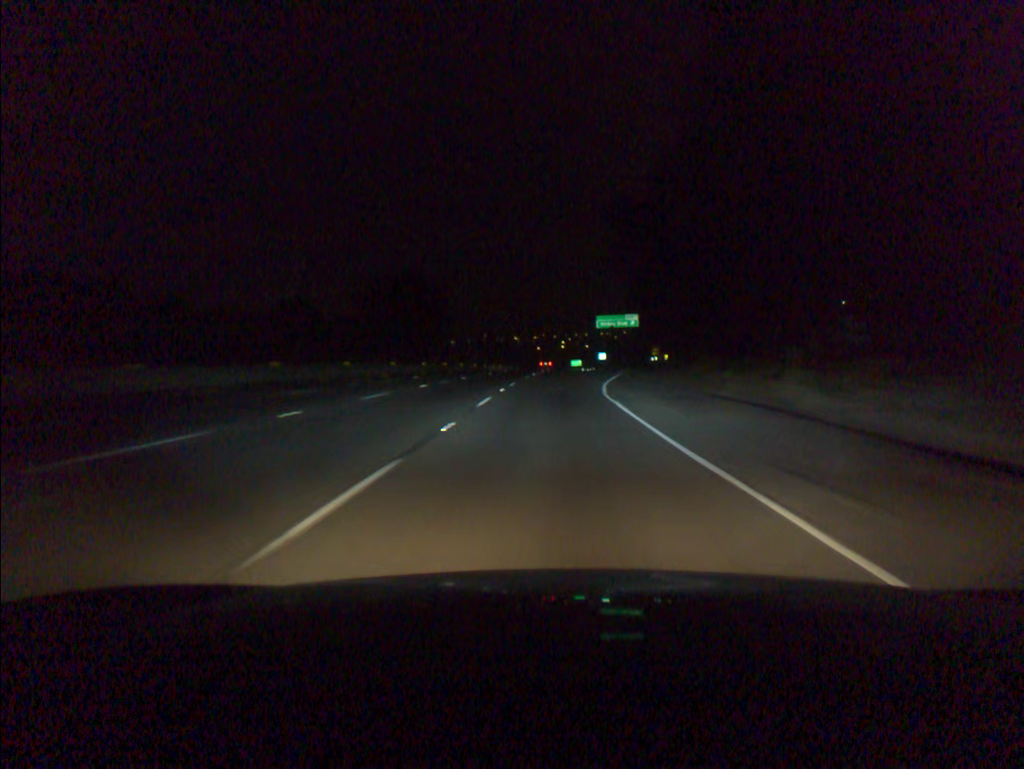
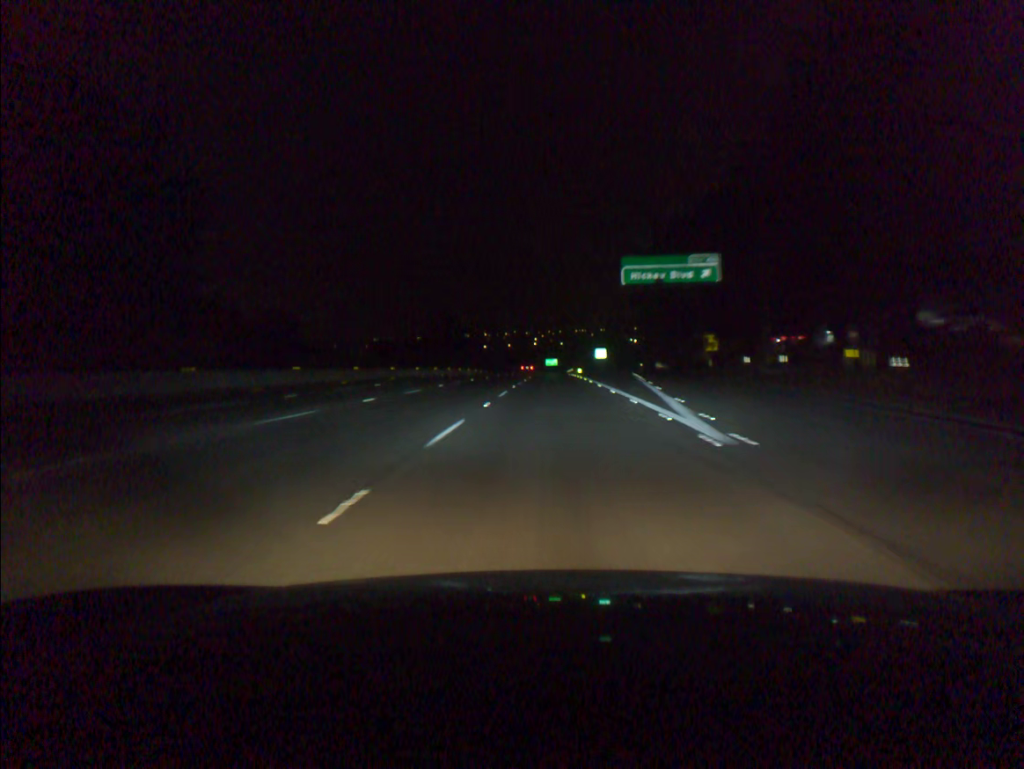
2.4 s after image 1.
(+1.4, +67.4) m; +2°
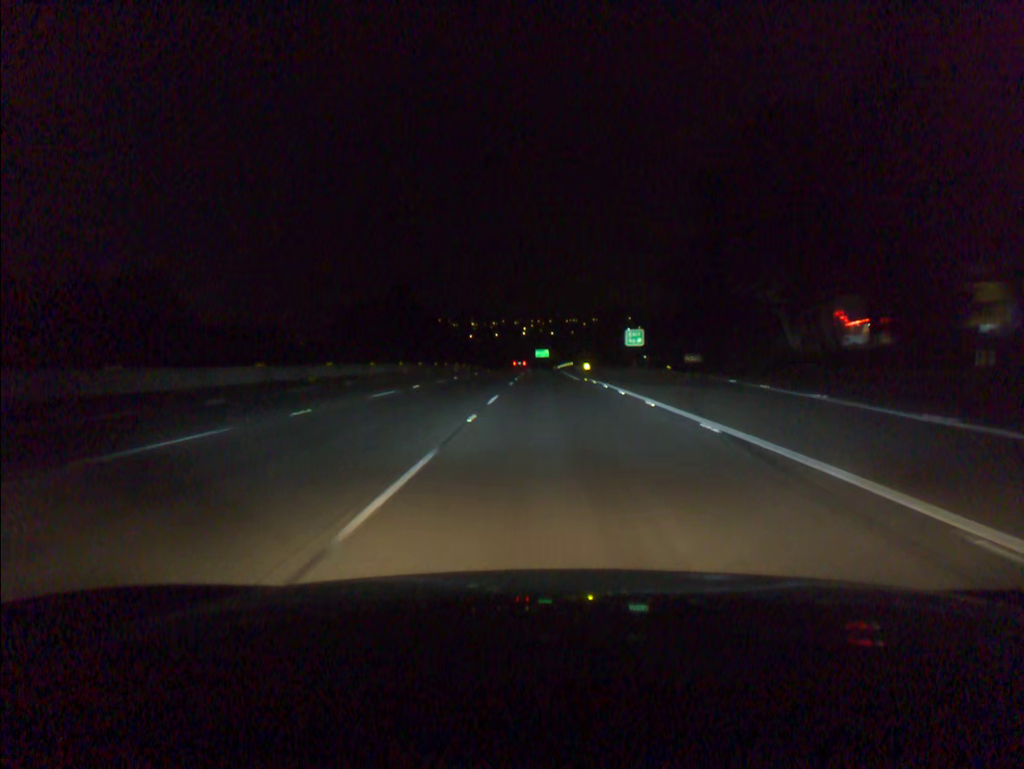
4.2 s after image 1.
(+0.3, +49.5) m; +1°
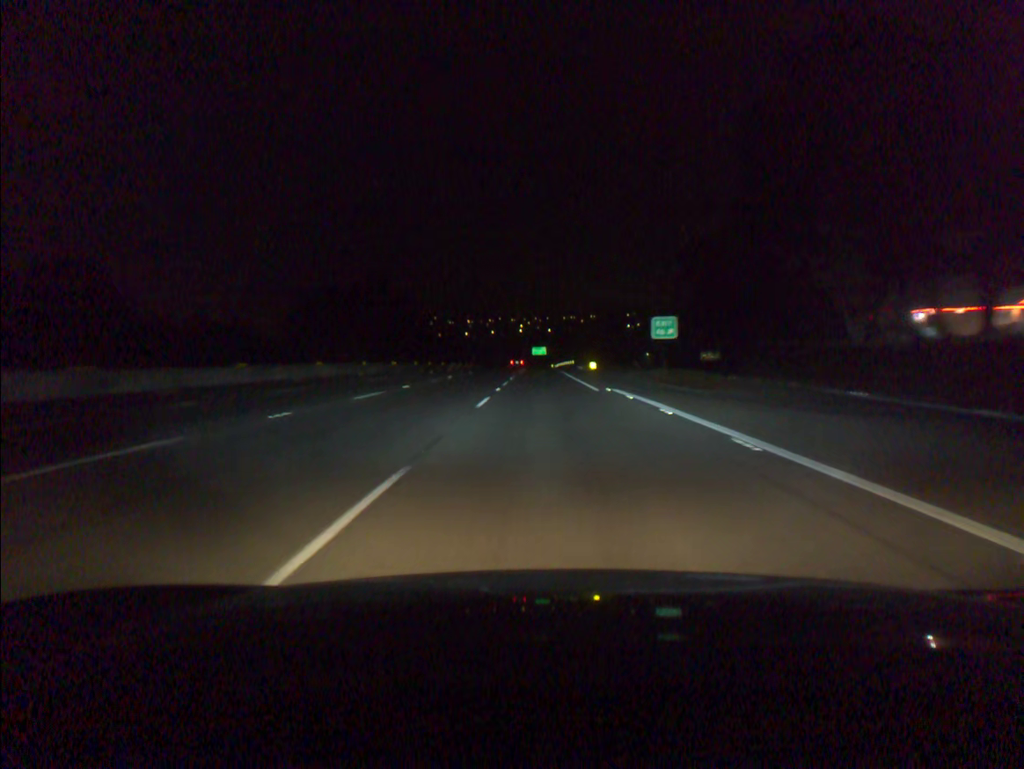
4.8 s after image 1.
(0.0, +16.3) m; 0°
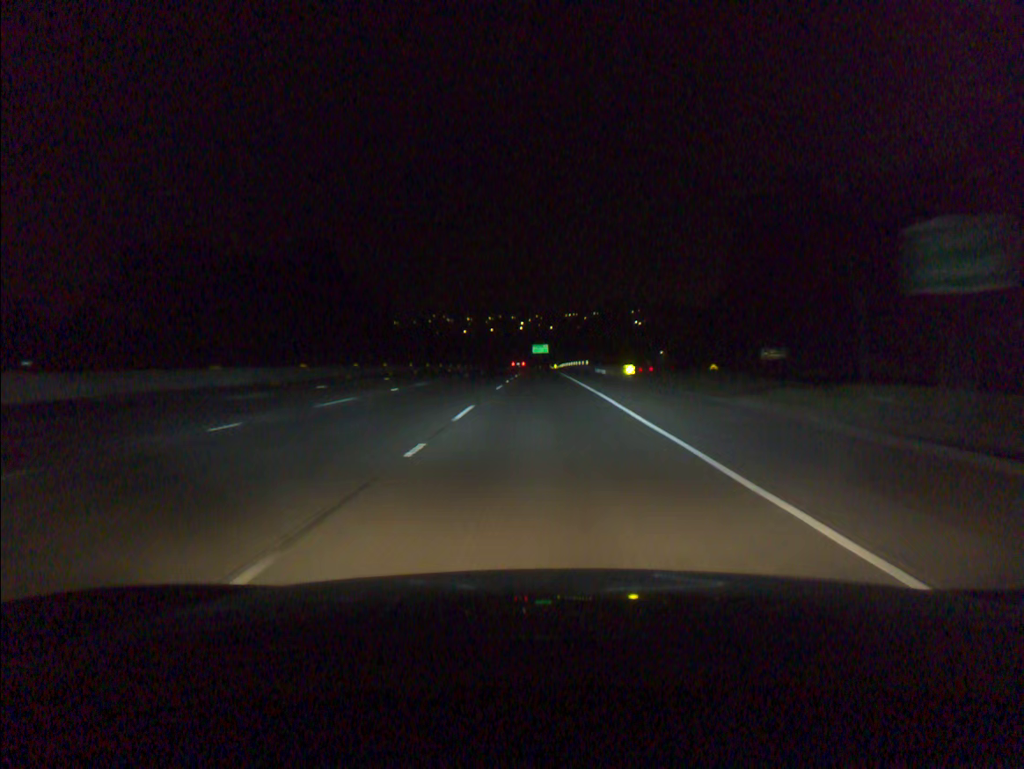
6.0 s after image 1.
(0.0, +32.5) m; 0°
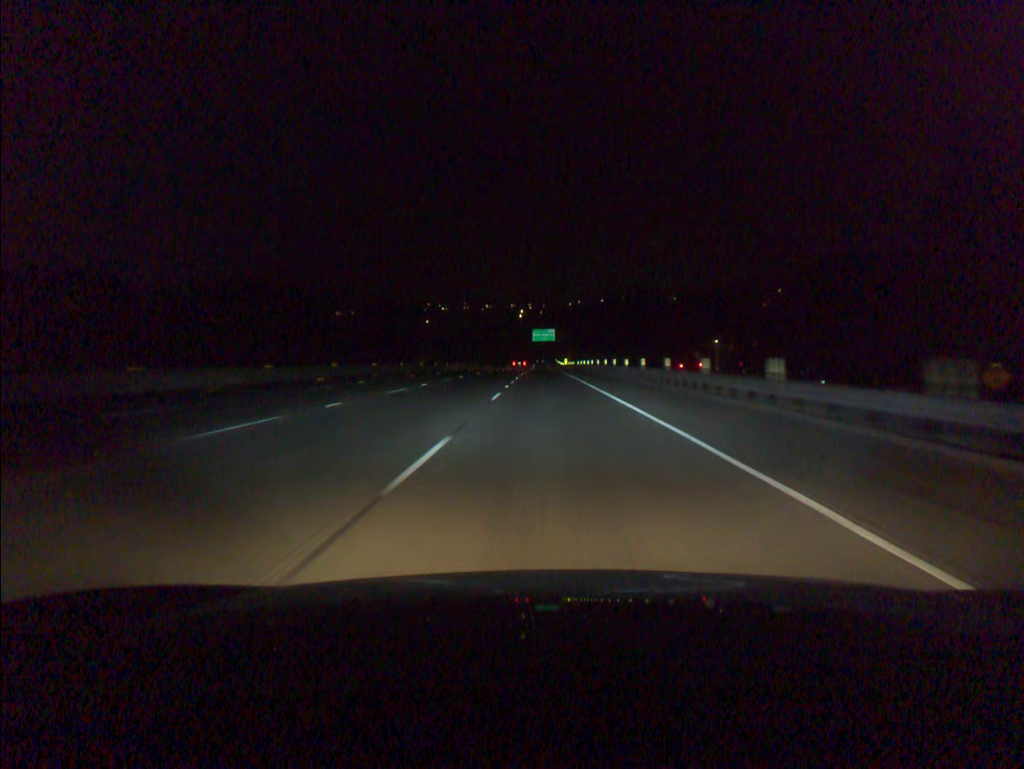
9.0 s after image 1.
(-0.4, +80.6) m; 0°
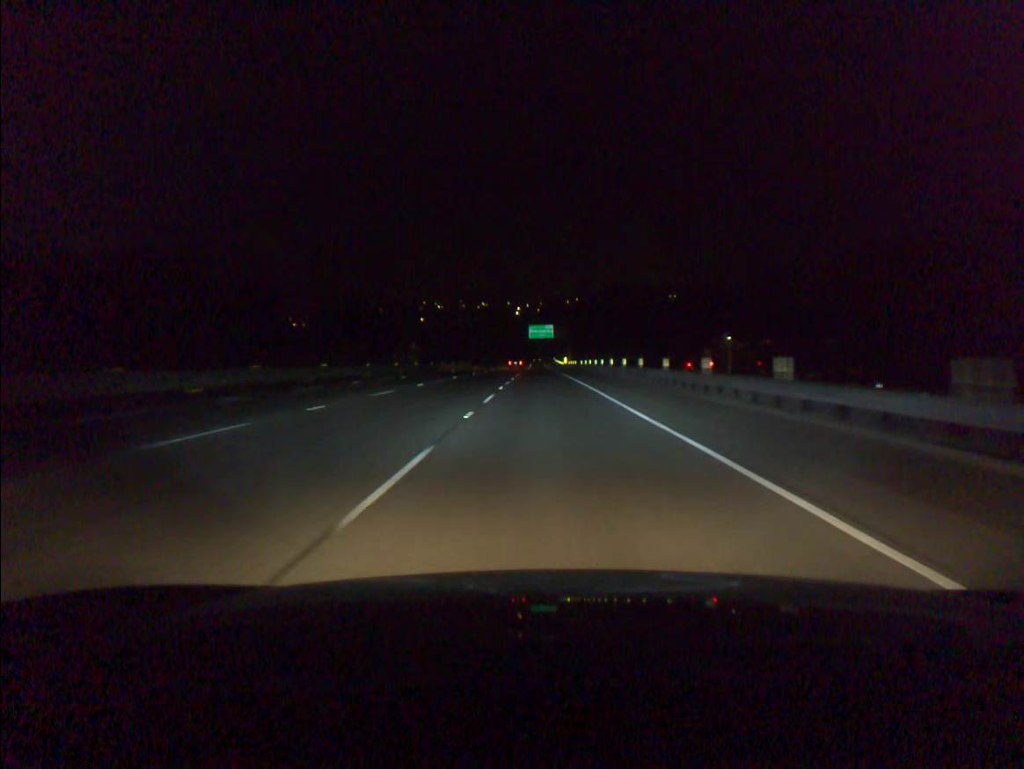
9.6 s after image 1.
(0.0, +16.1) m; 0°
